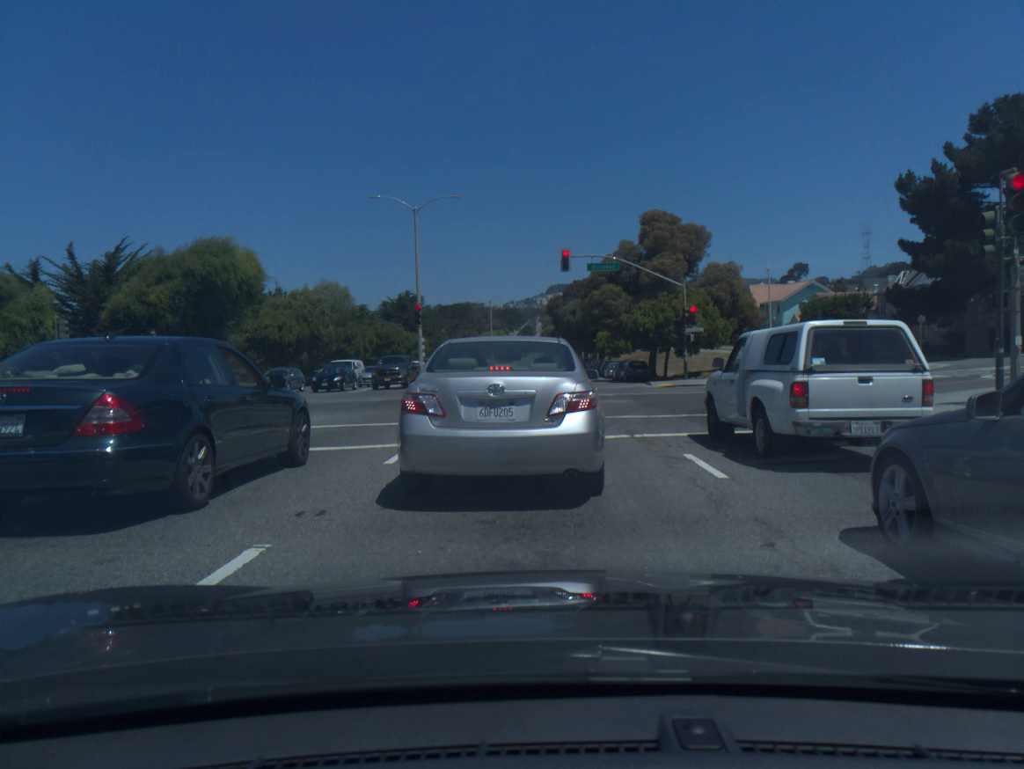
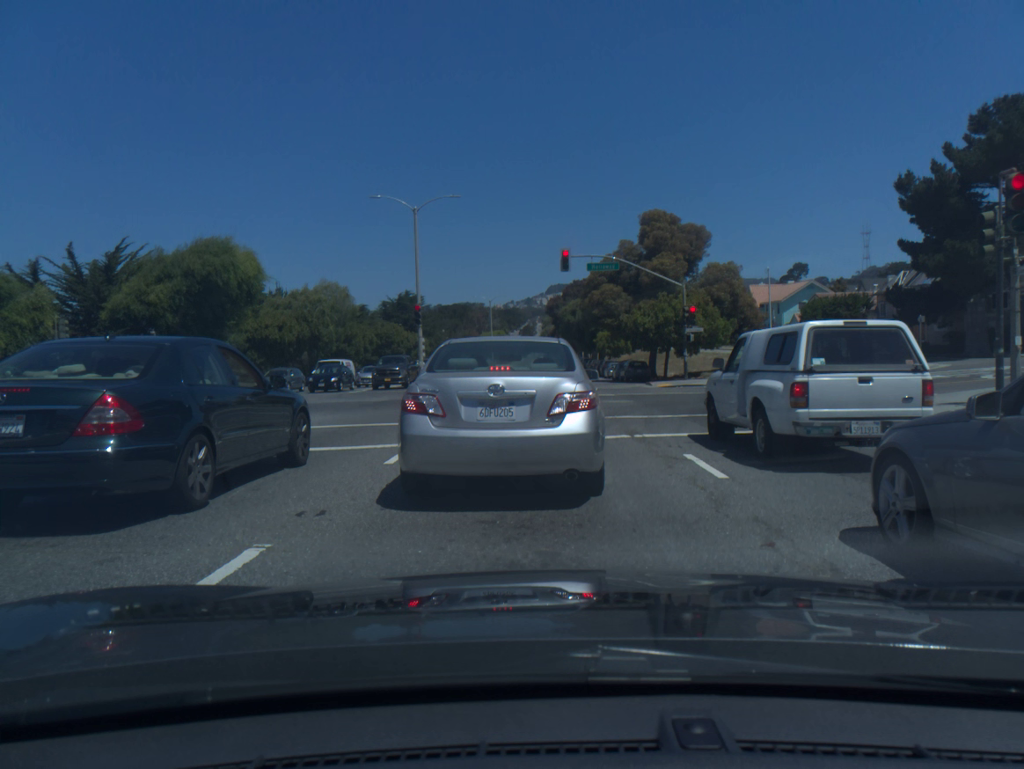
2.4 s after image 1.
(0.0, 0.0) m; 0°
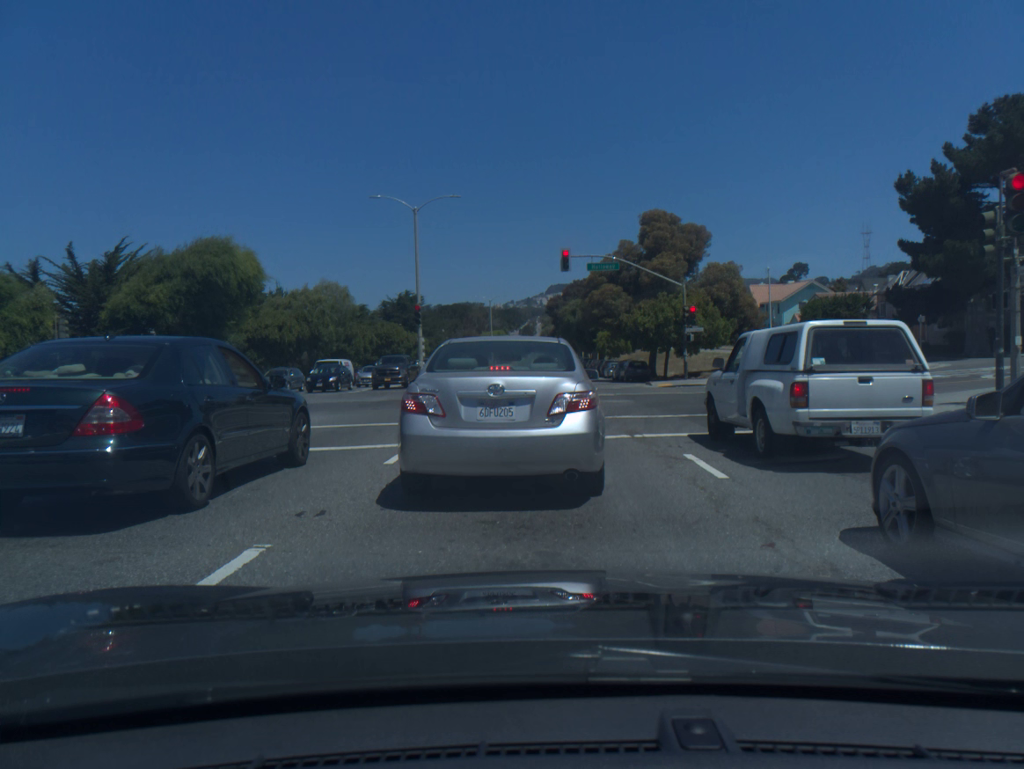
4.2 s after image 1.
(0.0, 0.0) m; 0°
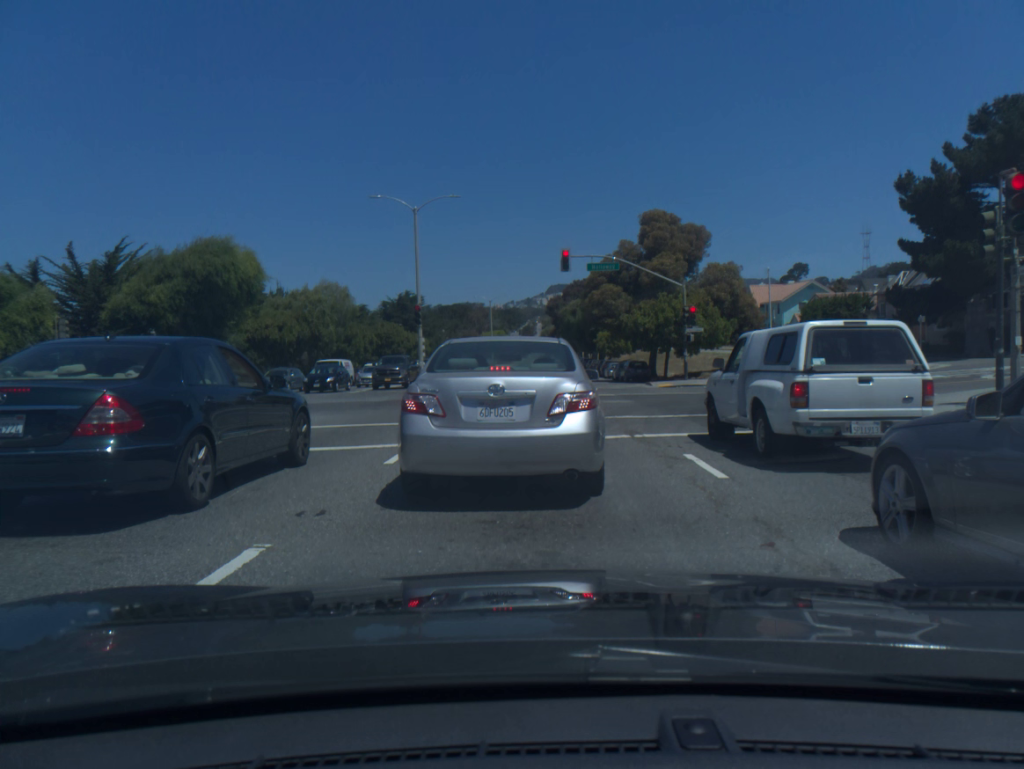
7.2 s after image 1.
(0.0, 0.0) m; 0°
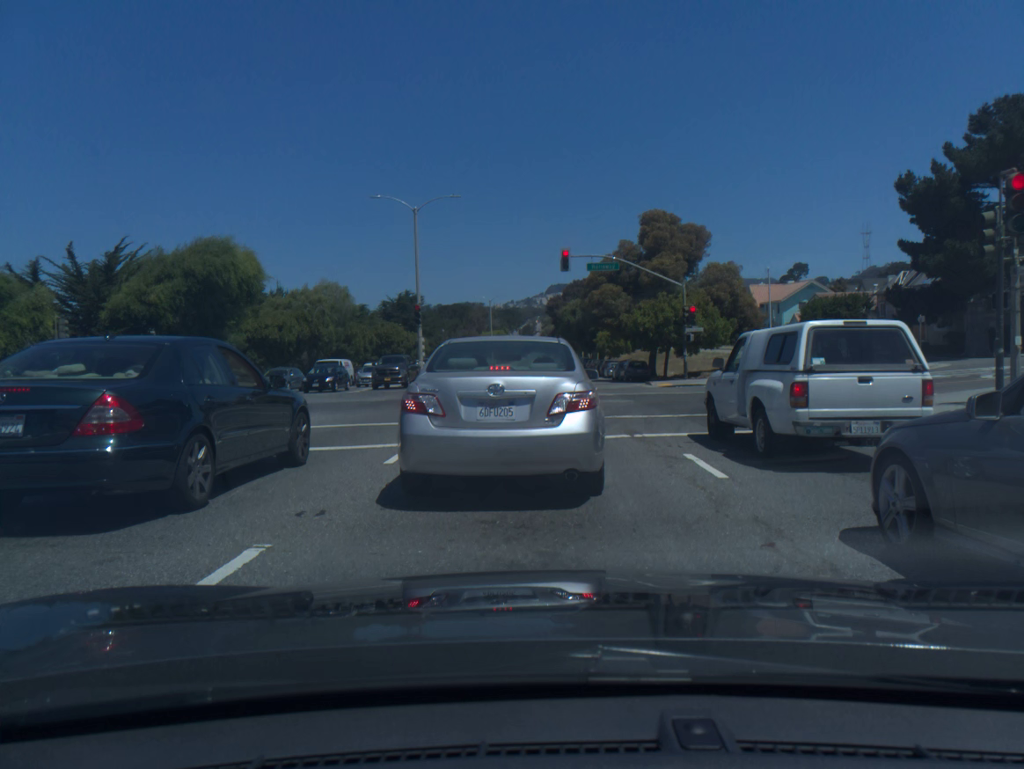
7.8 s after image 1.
(0.0, 0.0) m; 0°
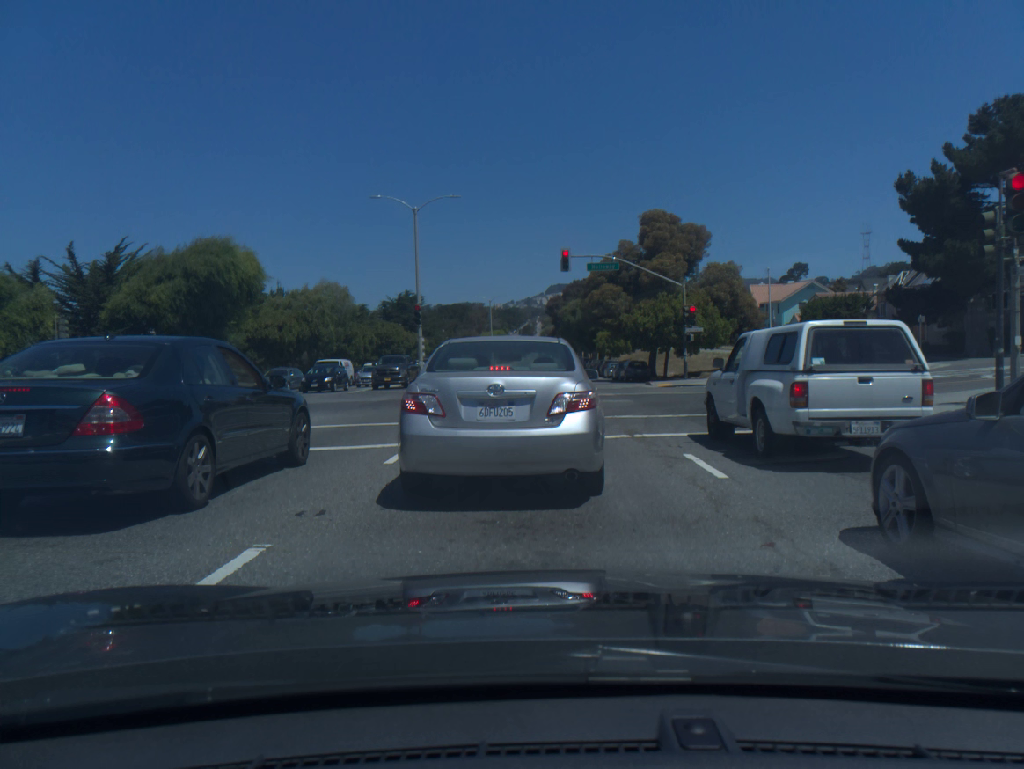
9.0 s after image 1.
(0.0, 0.0) m; 0°
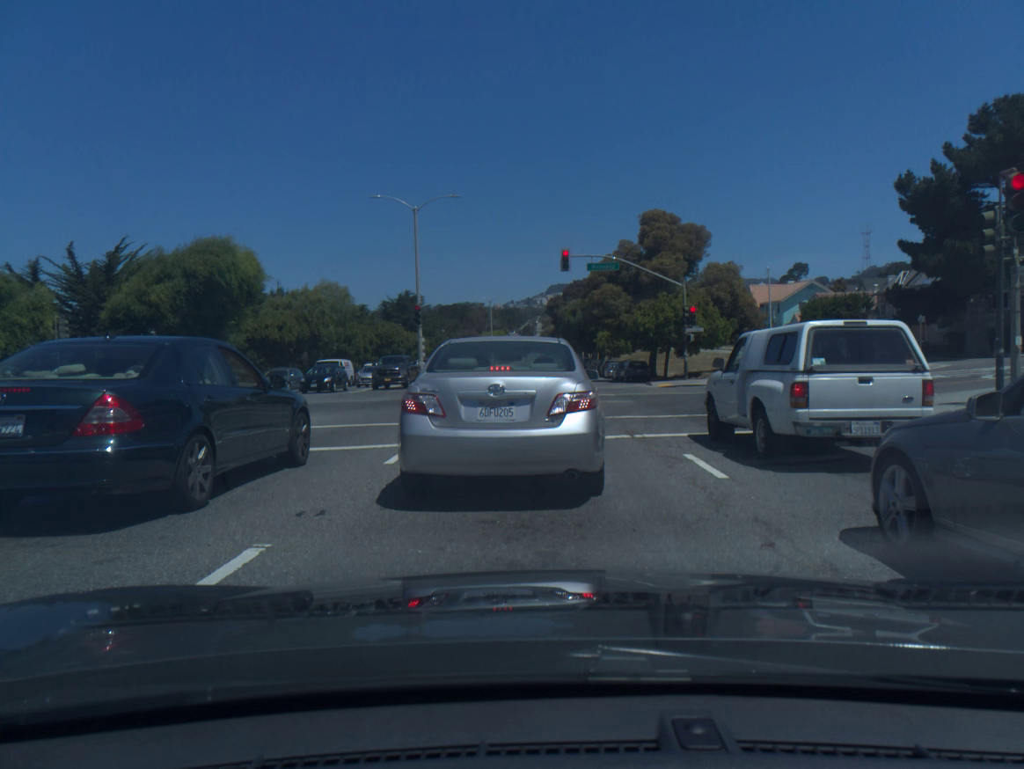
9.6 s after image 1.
(0.0, 0.0) m; 0°
